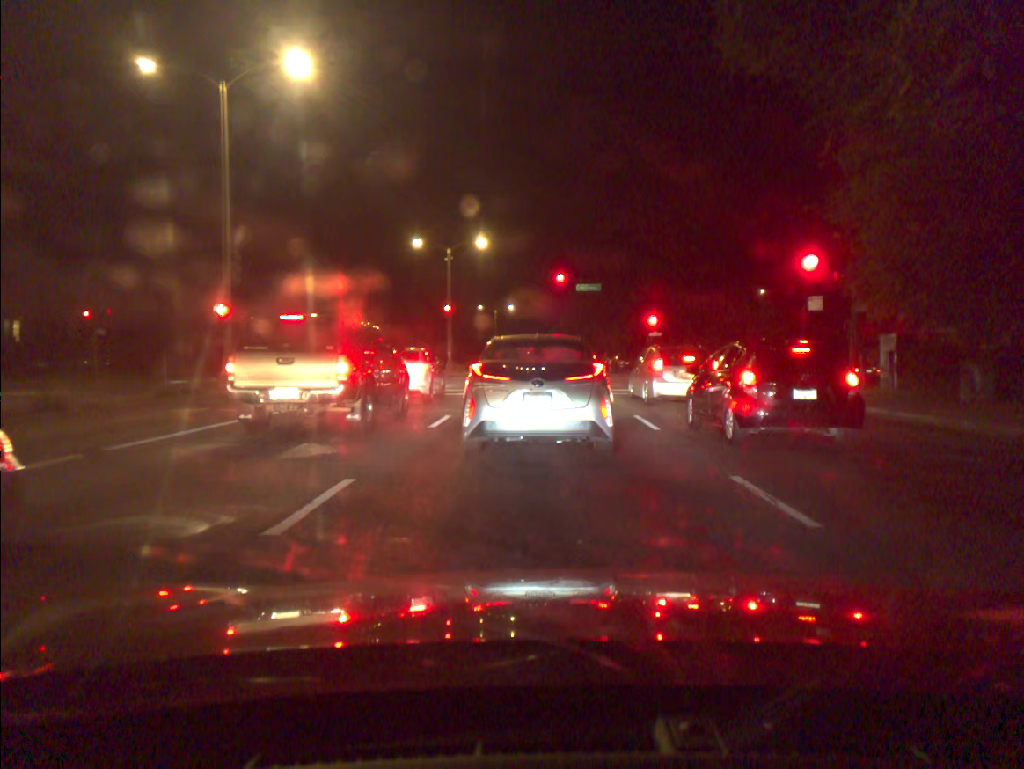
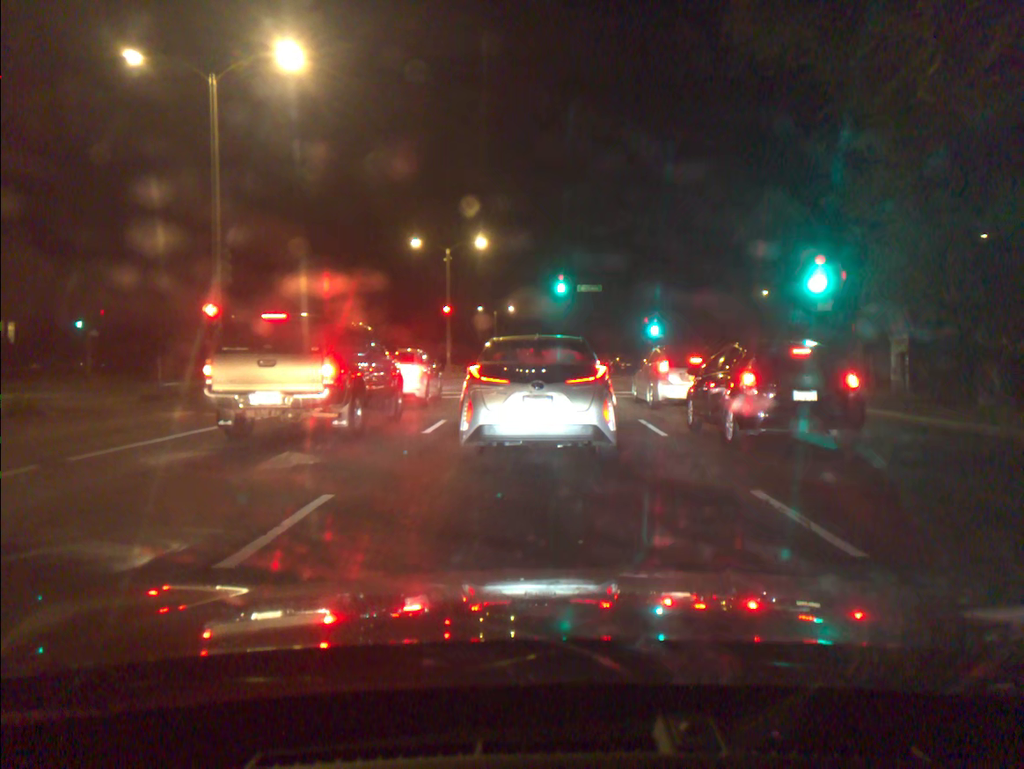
(0.0, +0.8) m; 0°
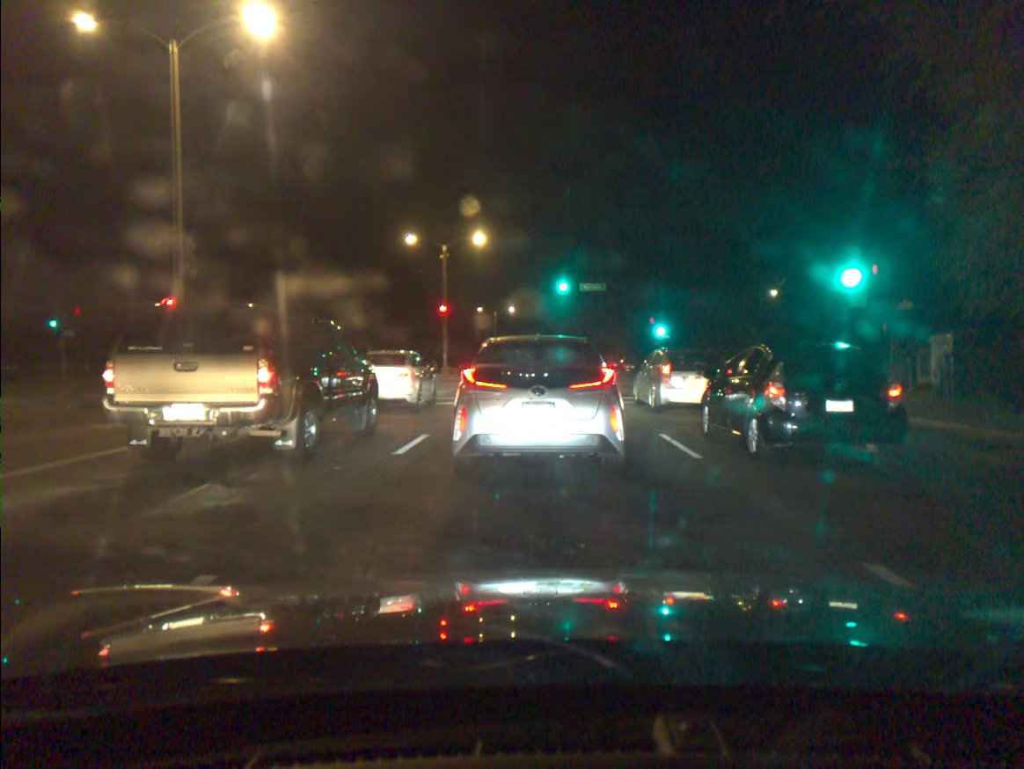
(-0.1, +2.4) m; 0°
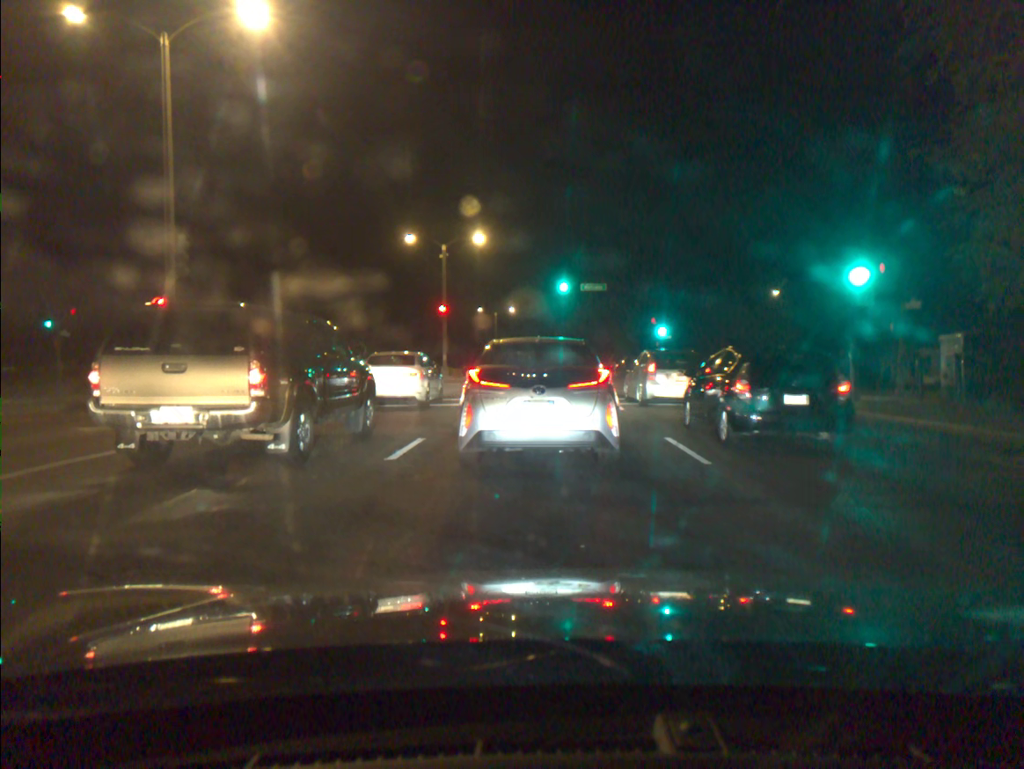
(0.0, +0.5) m; 0°
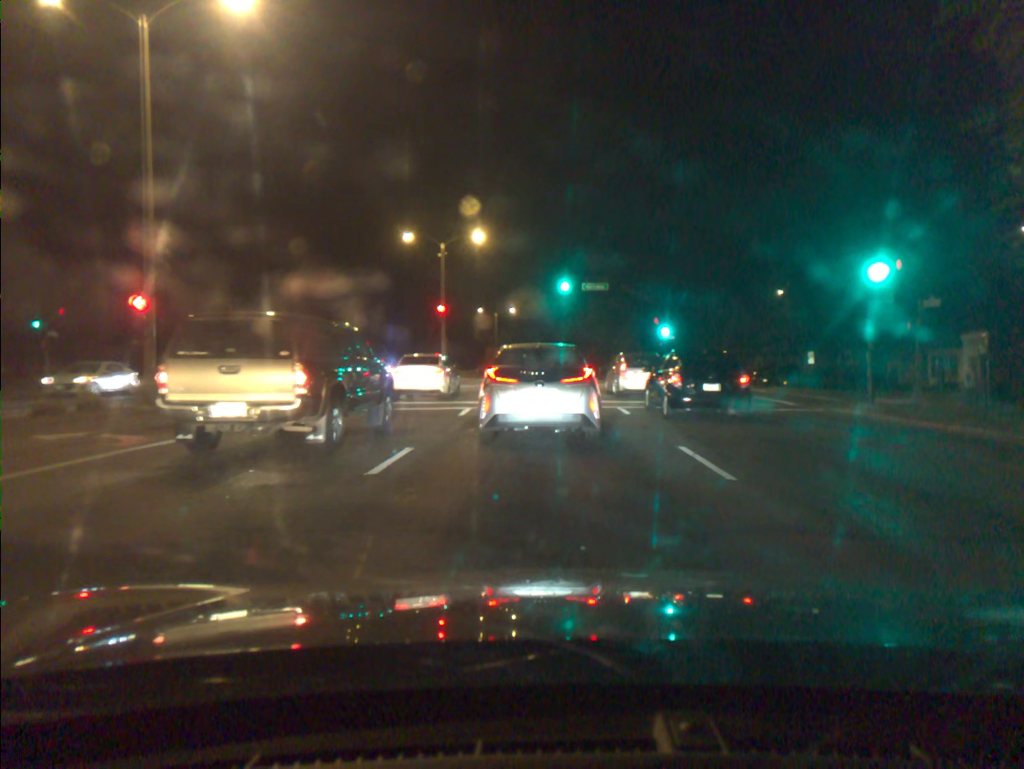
(0.0, +1.1) m; 0°
